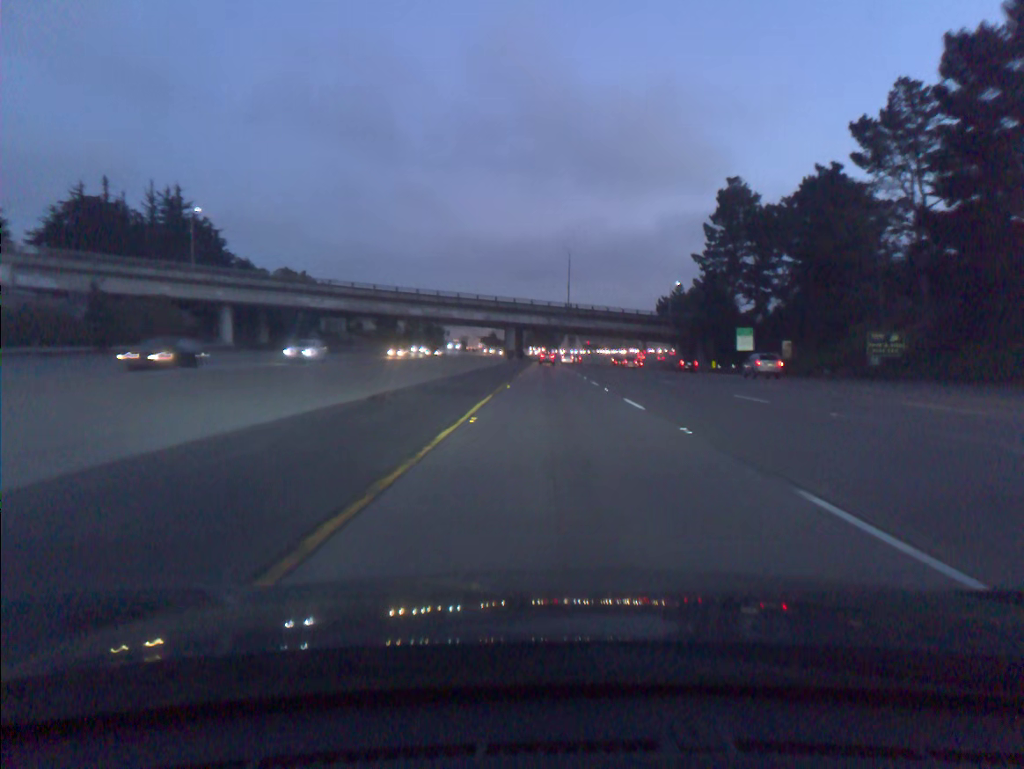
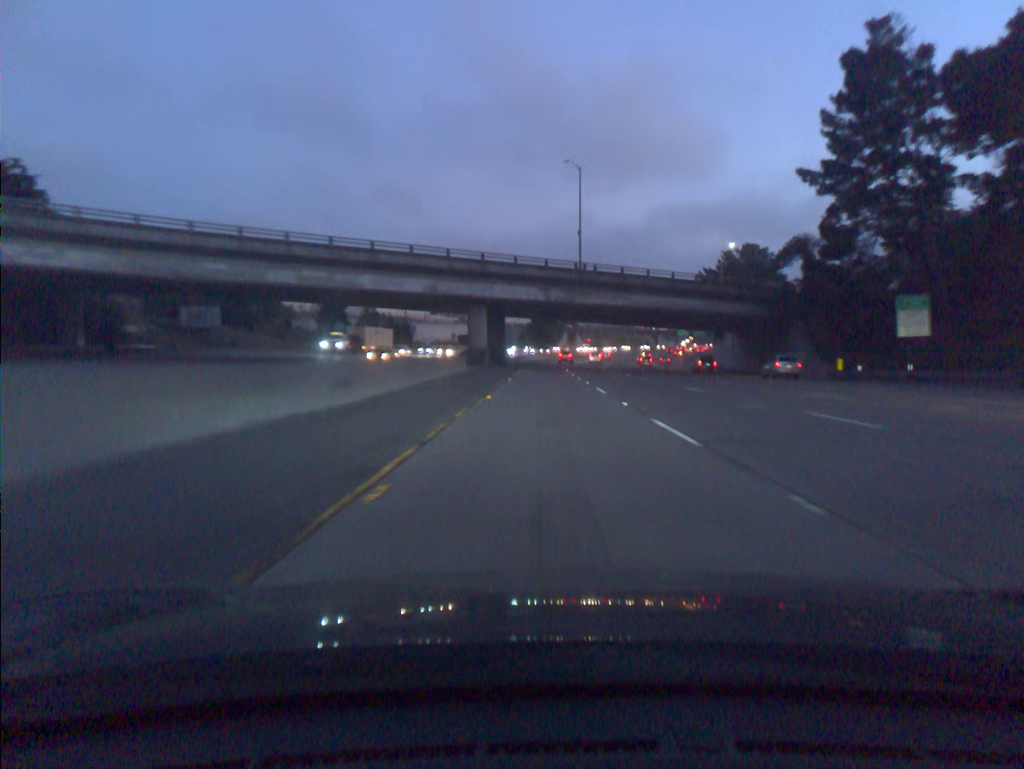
(+0.2, +51.3) m; 0°
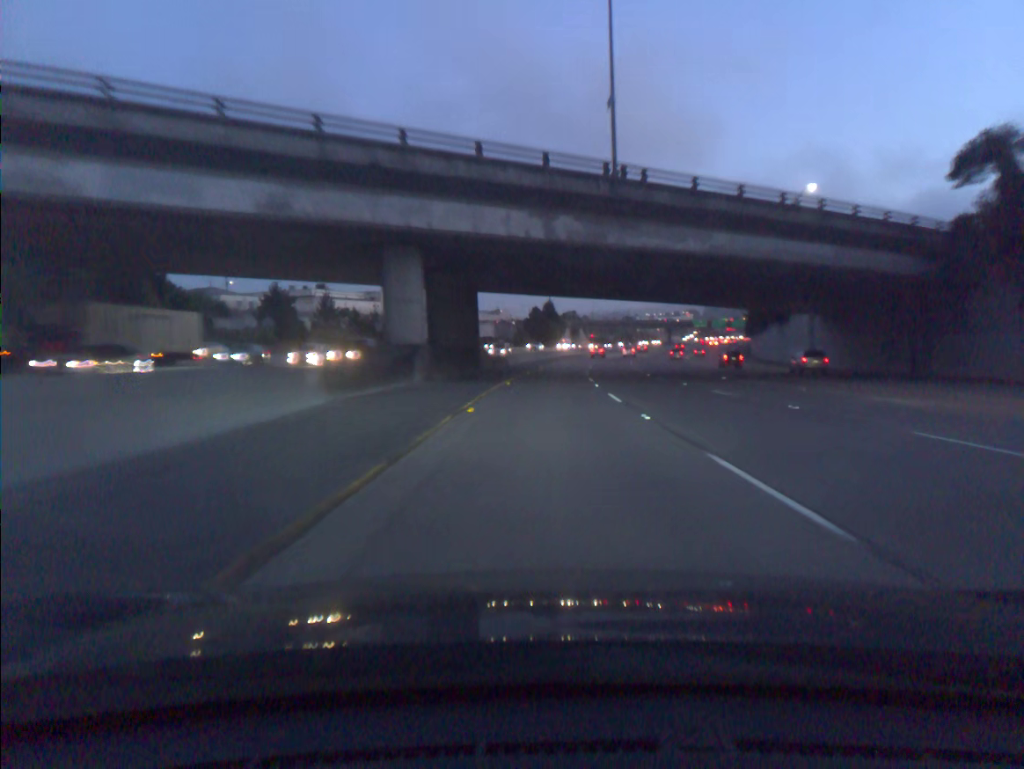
(0.0, +34.1) m; 0°
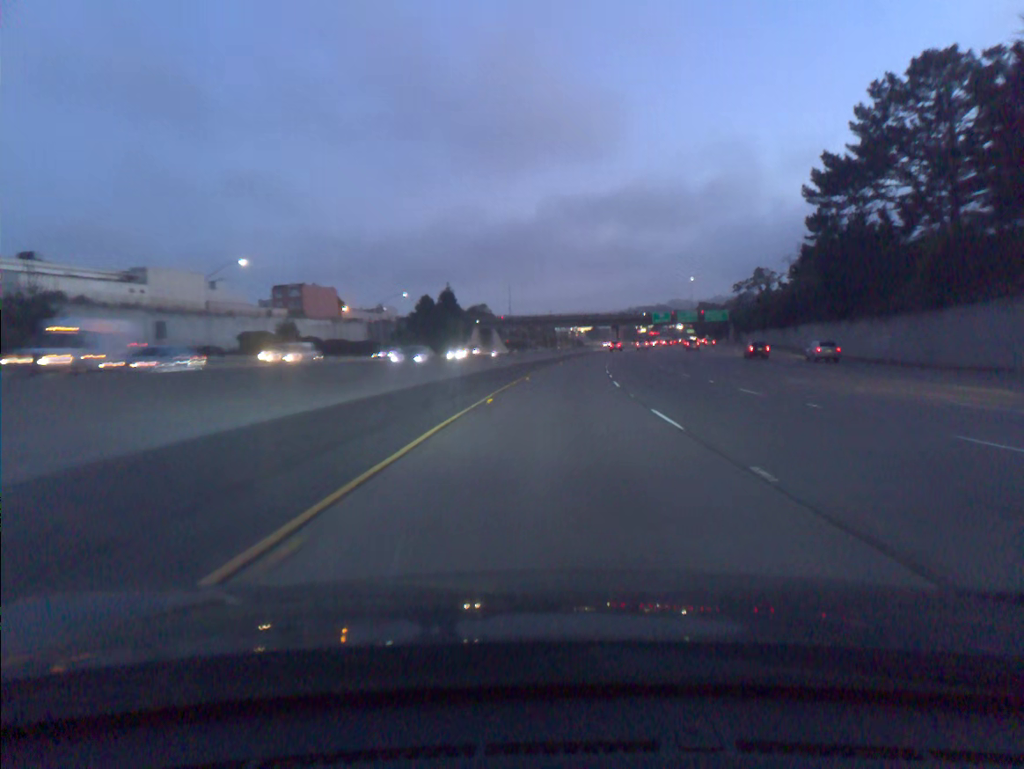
(+3.4, +85.0) m; +6°
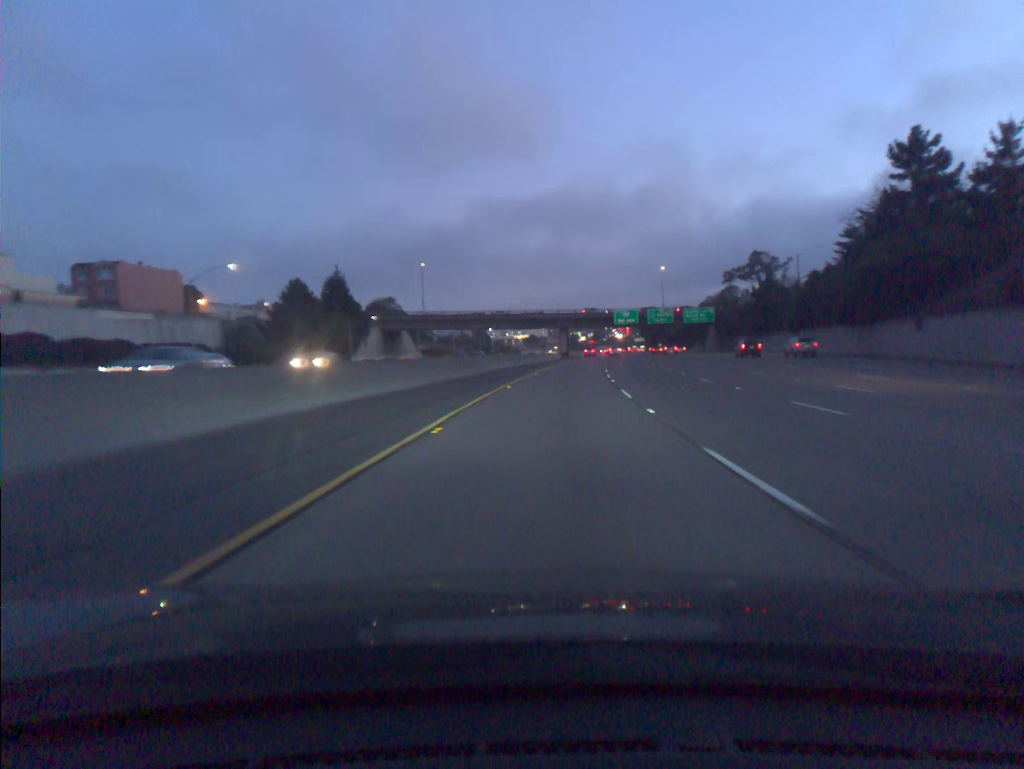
(+2.2, +50.8) m; +5°
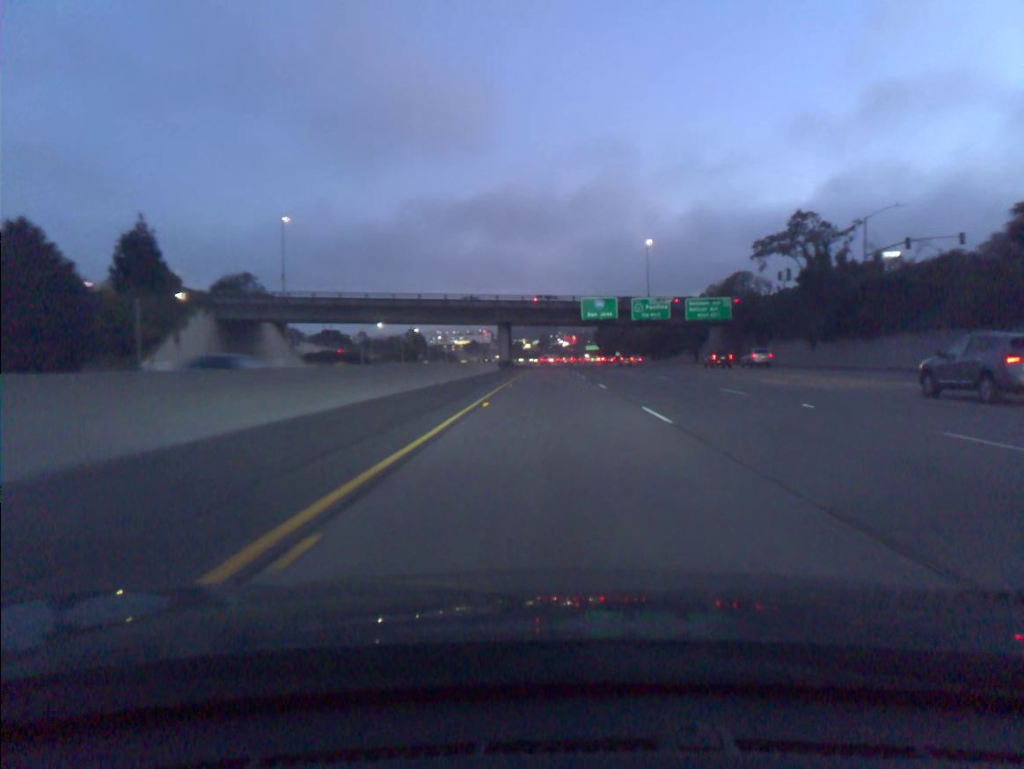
(+1.9, +51.1) m; +4°
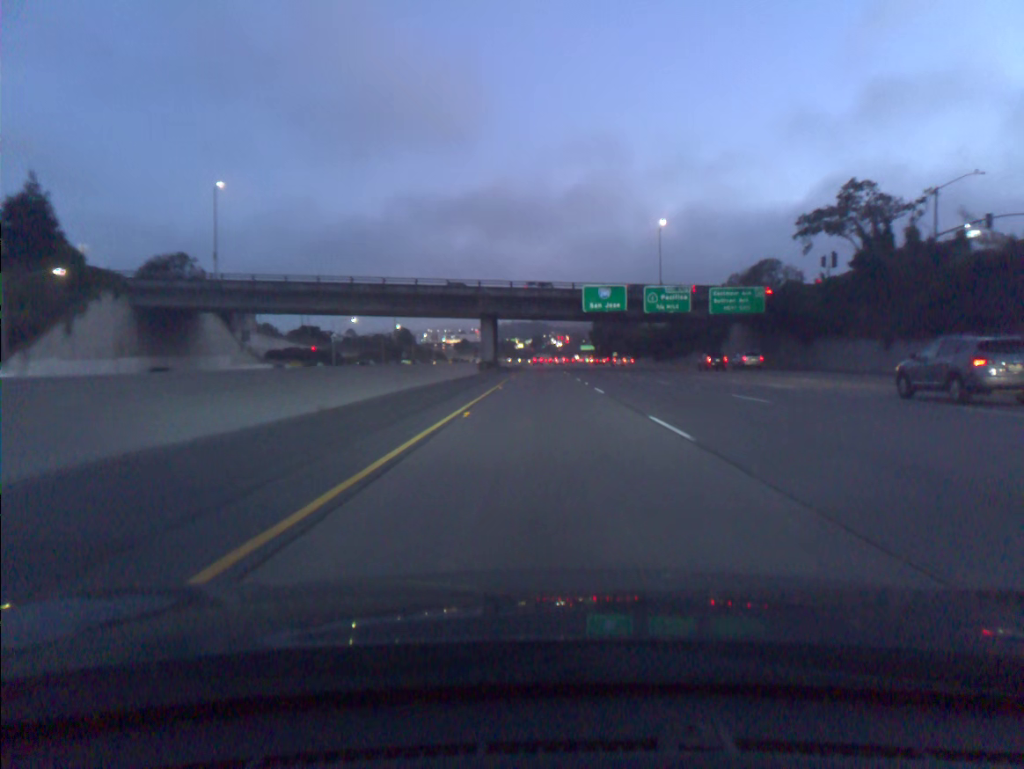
(+0.1, +17.2) m; +1°
